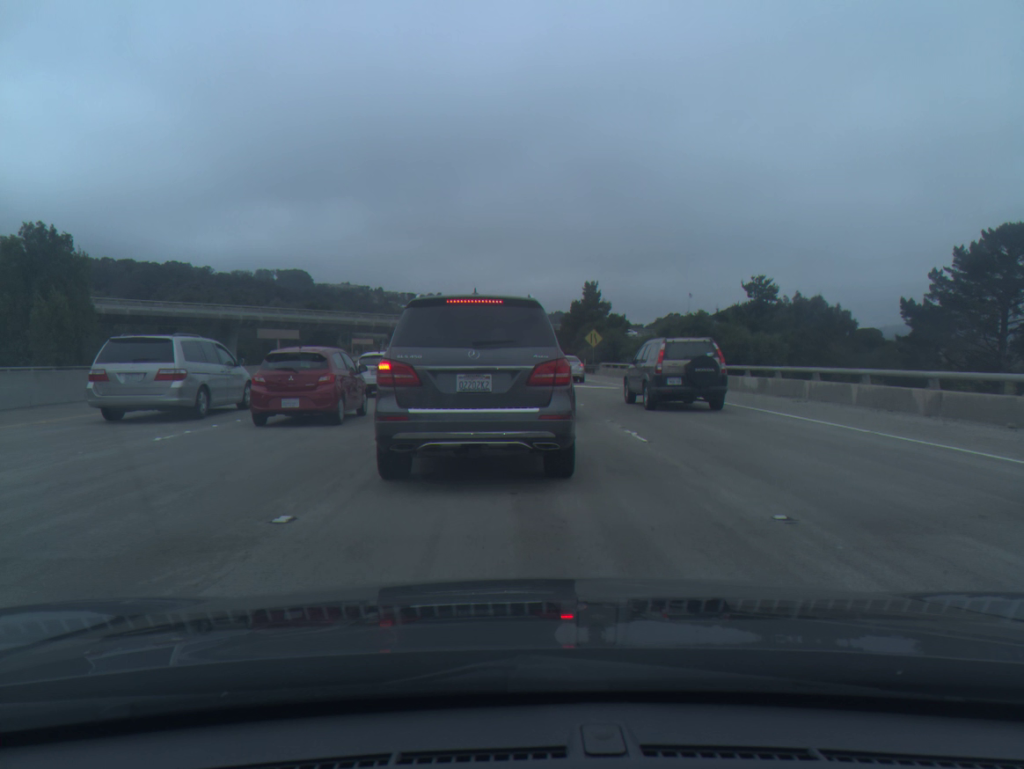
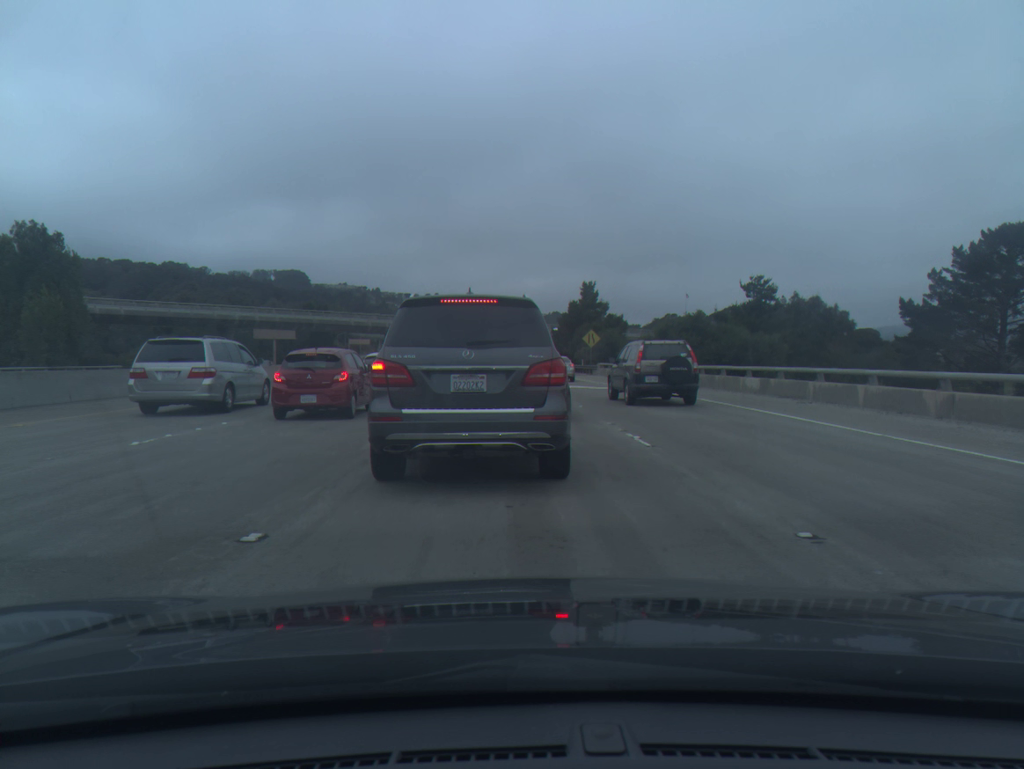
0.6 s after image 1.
(0.0, +0.6) m; 0°
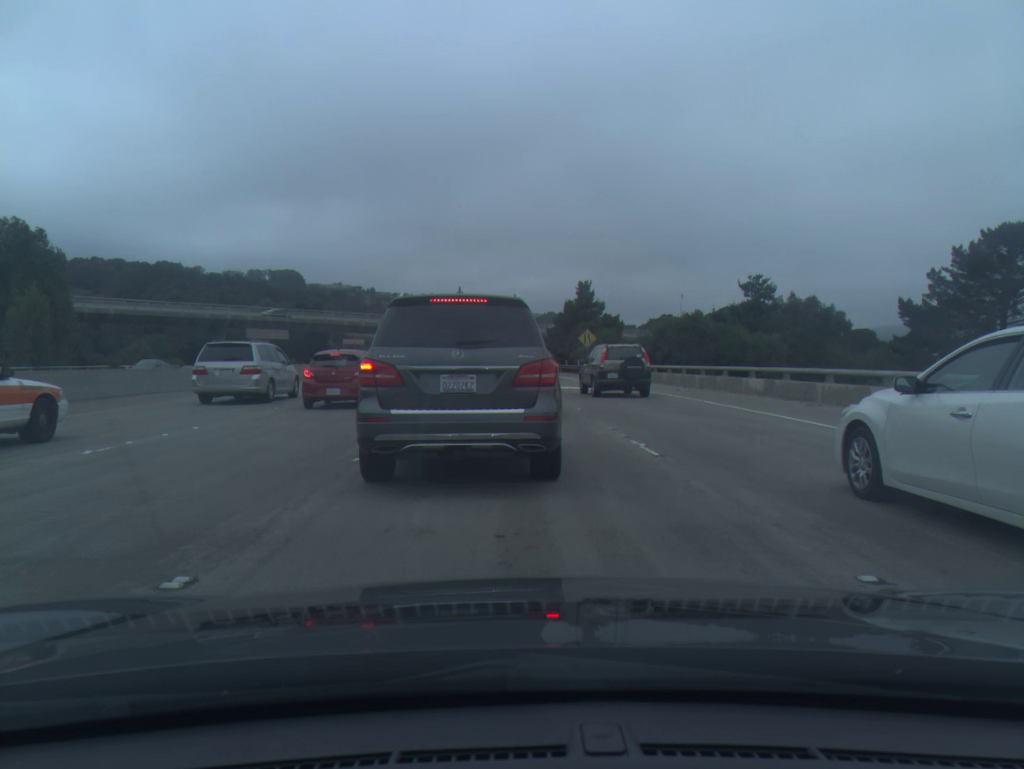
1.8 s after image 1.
(0.0, +1.1) m; 0°
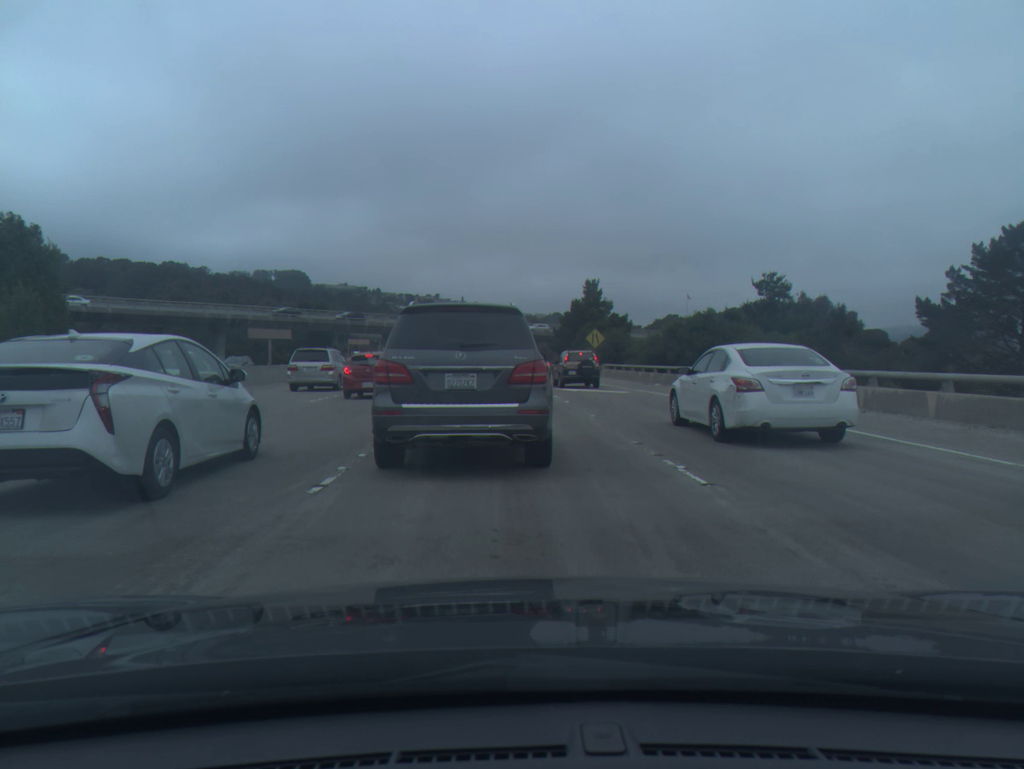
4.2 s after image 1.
(0.0, +2.2) m; 0°
